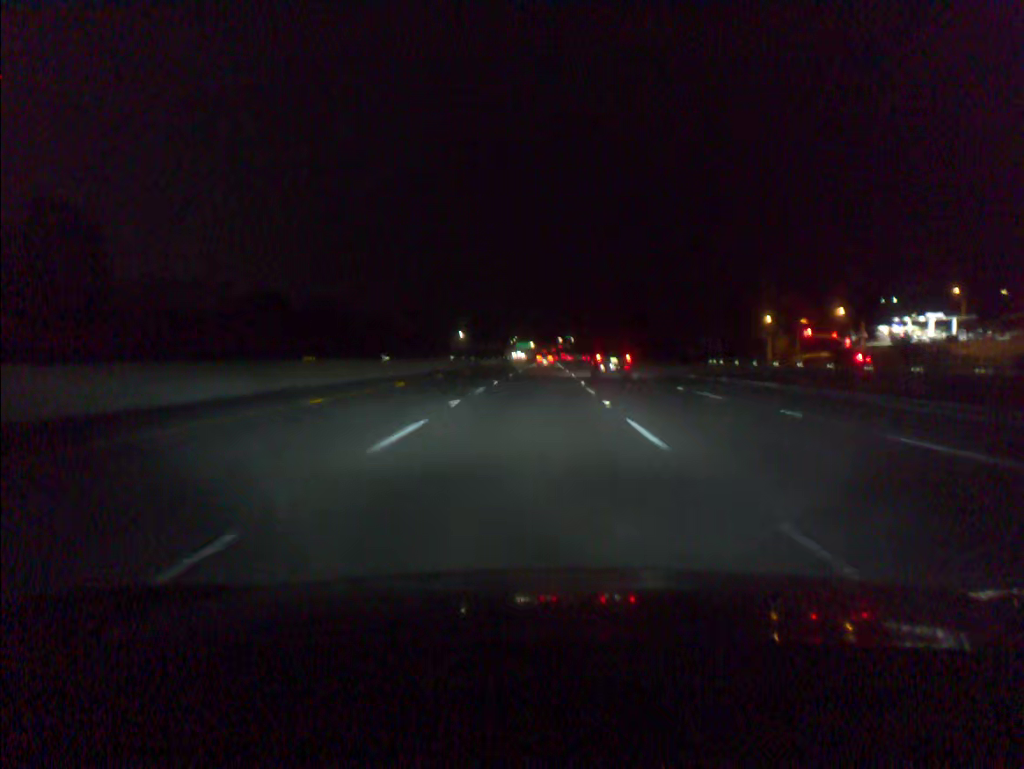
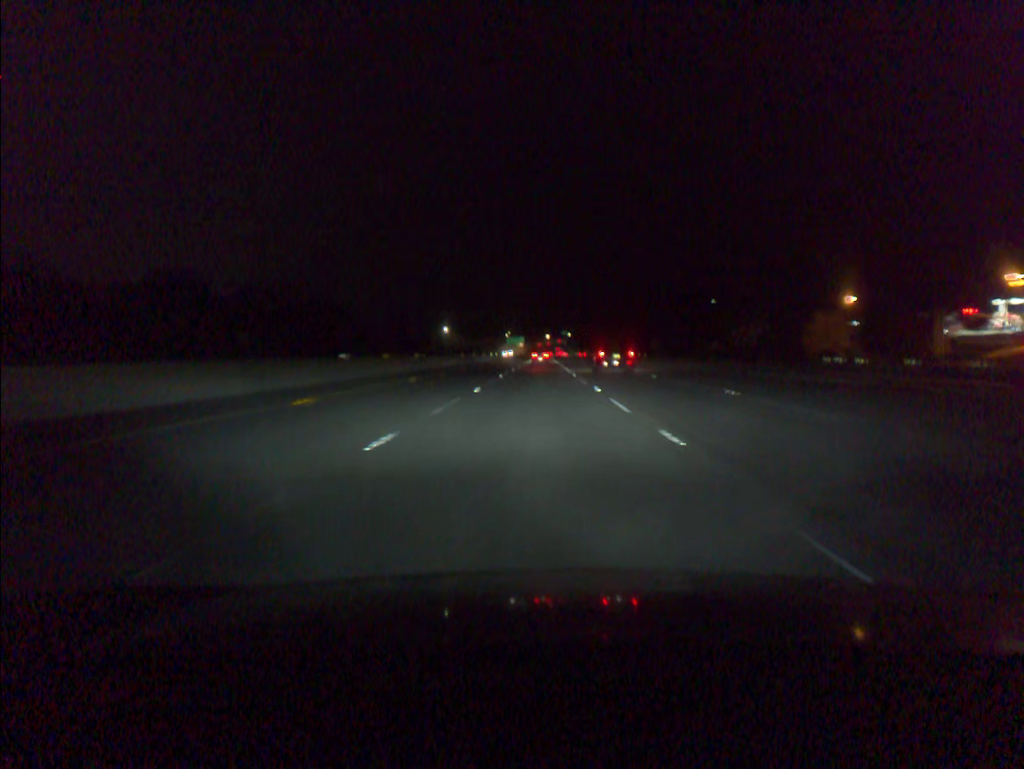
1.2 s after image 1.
(+0.2, +38.7) m; 0°
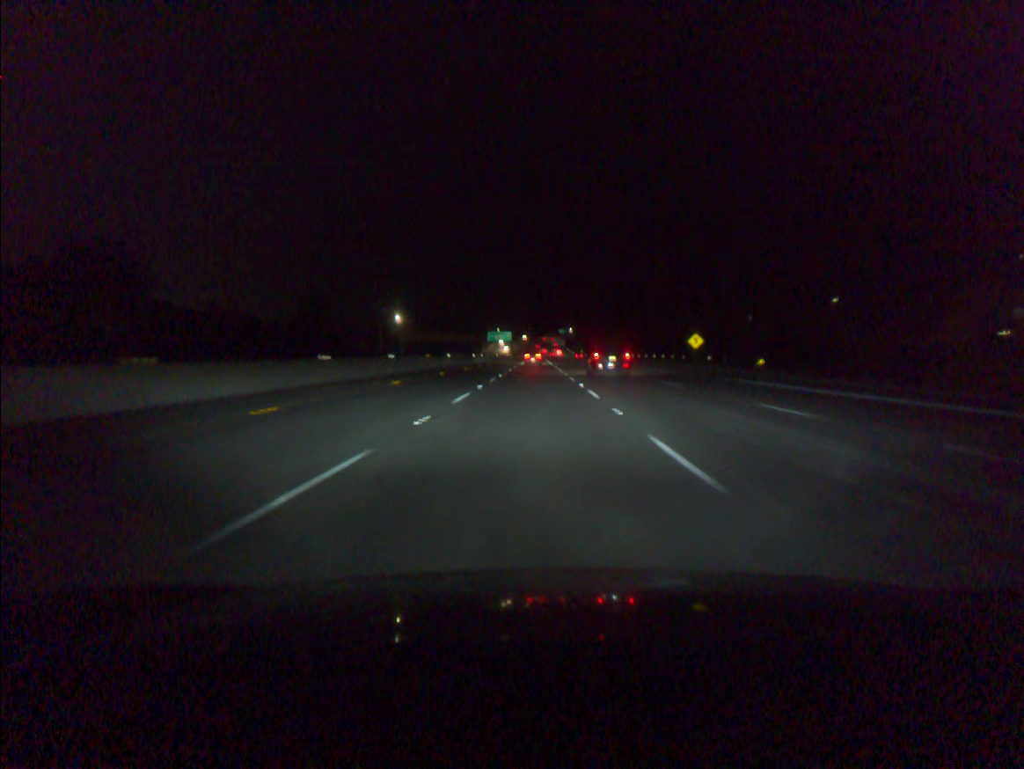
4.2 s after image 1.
(+0.5, +96.2) m; 0°
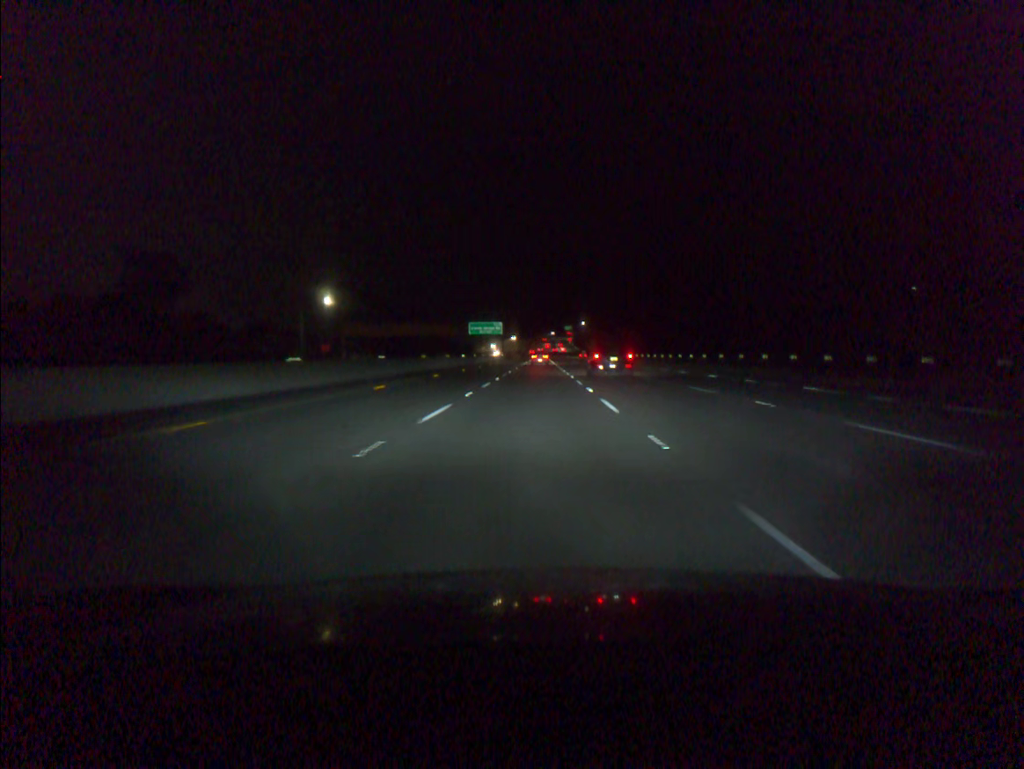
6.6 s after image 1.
(-0.2, +76.7) m; 0°
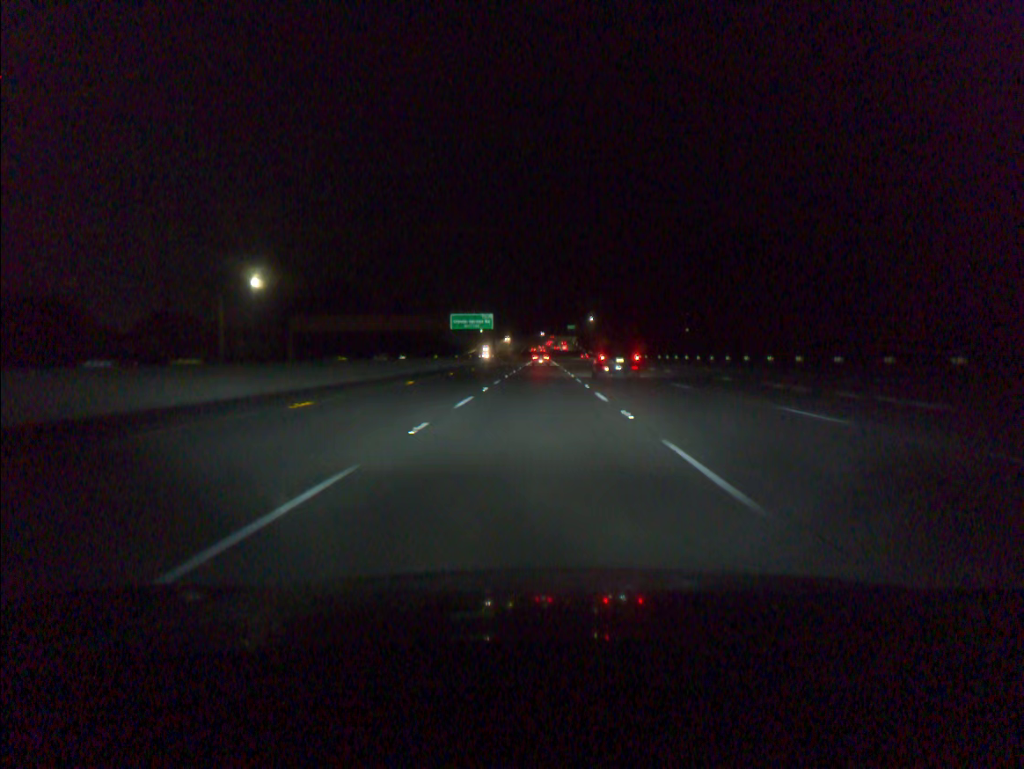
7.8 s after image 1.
(0.0, +38.3) m; 0°
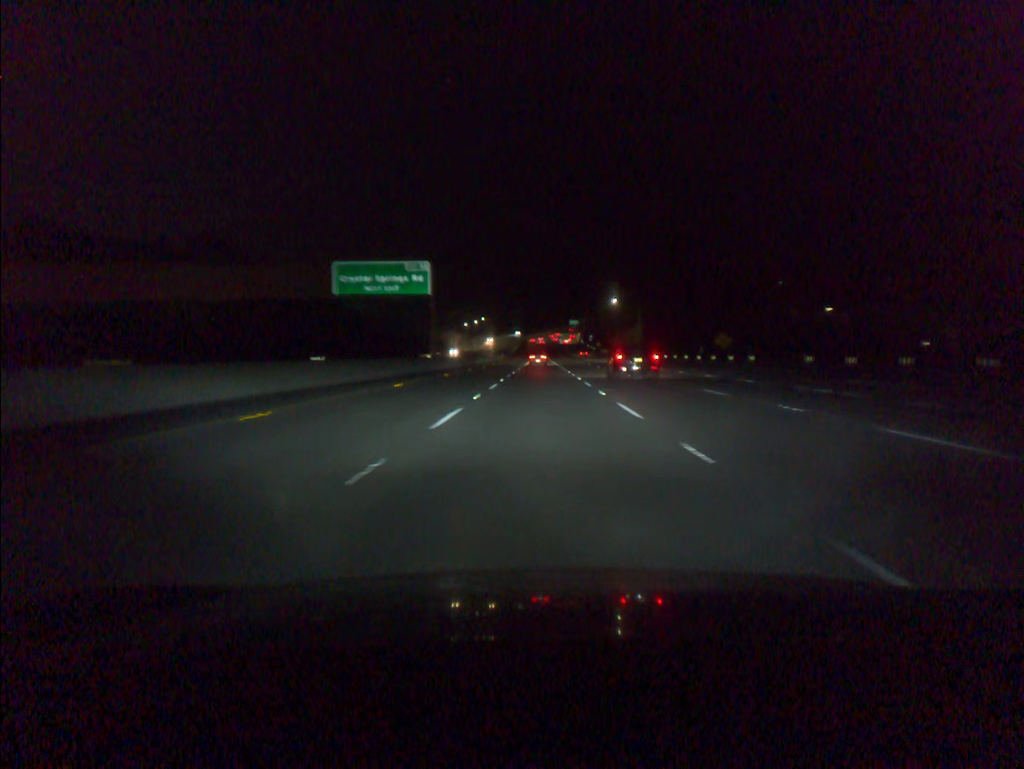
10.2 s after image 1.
(+0.1, +76.6) m; 0°
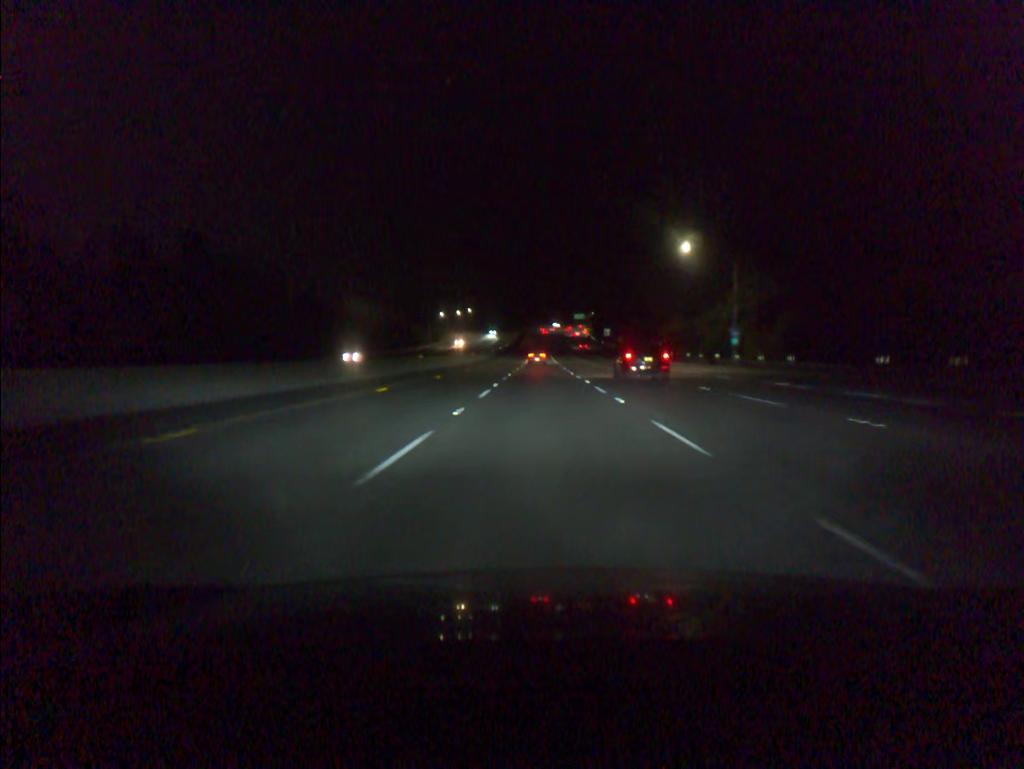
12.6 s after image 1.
(0.0, +76.6) m; 0°
